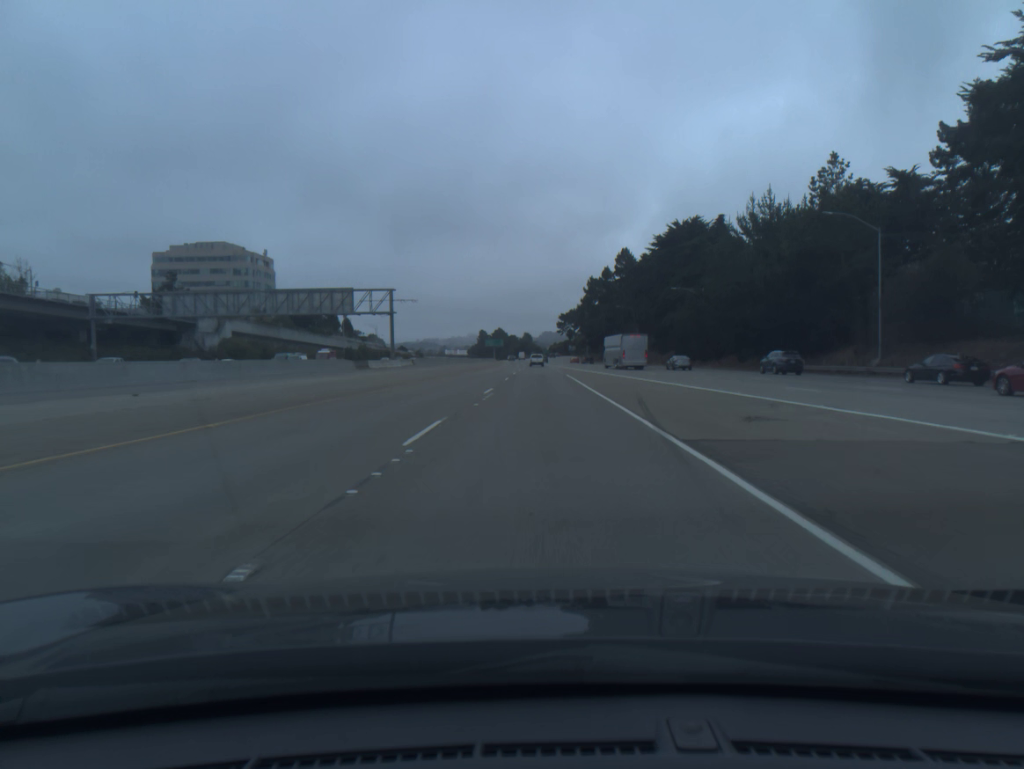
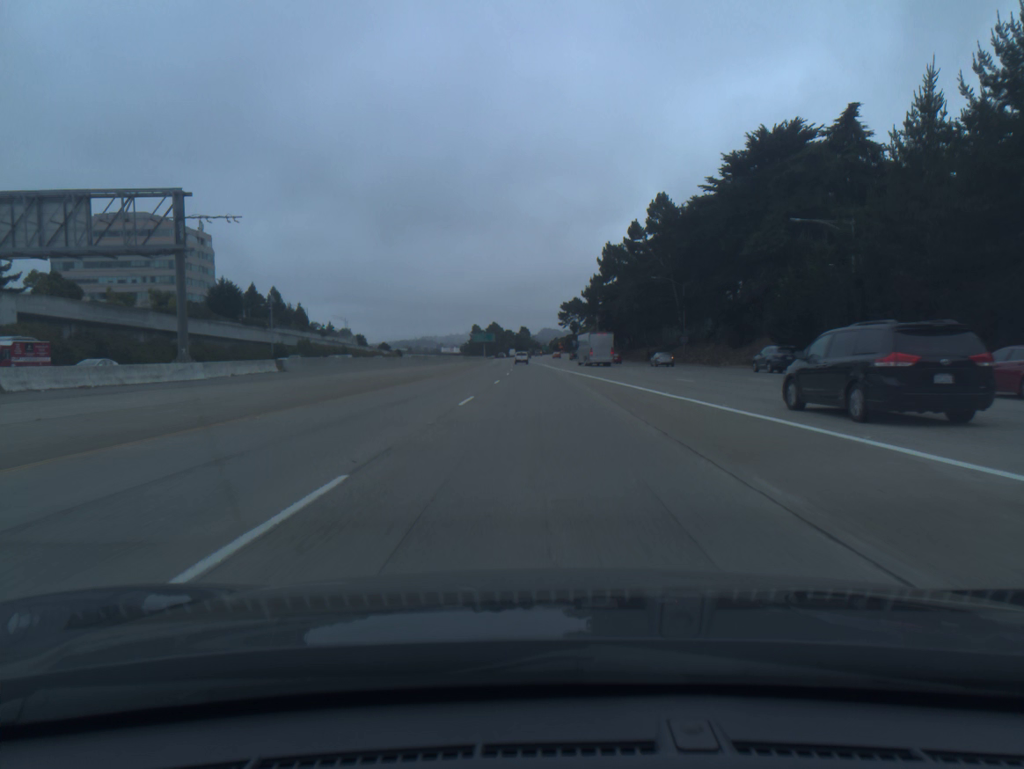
(+0.1, +50.9) m; 0°
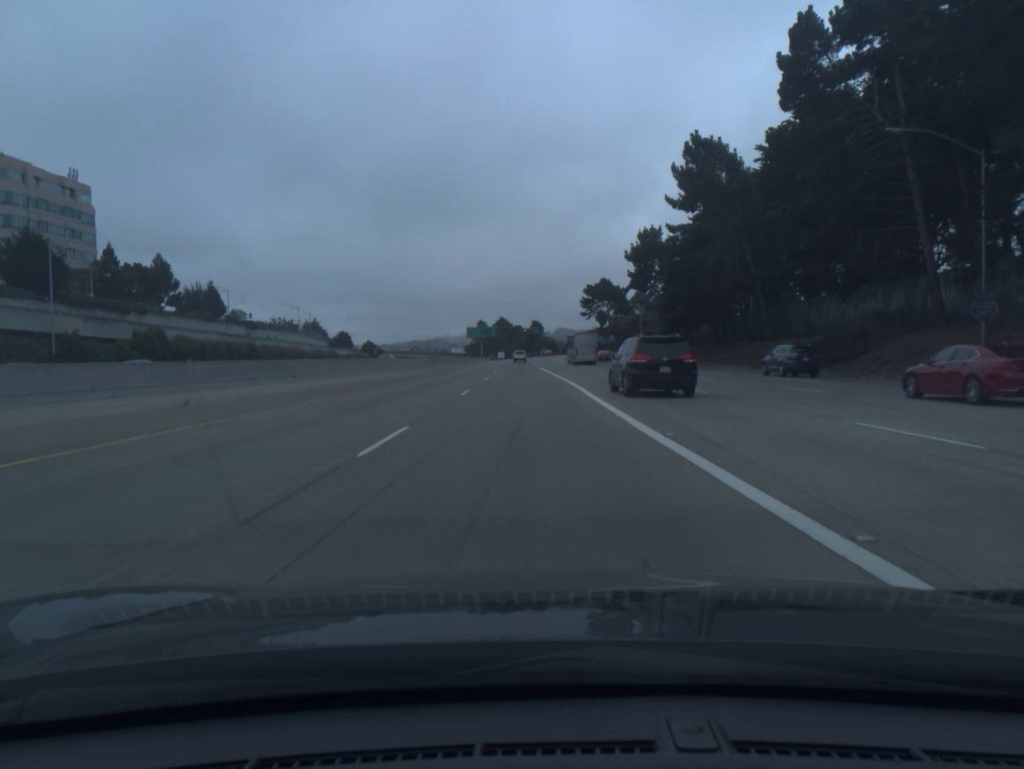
(-0.4, +67.9) m; -1°
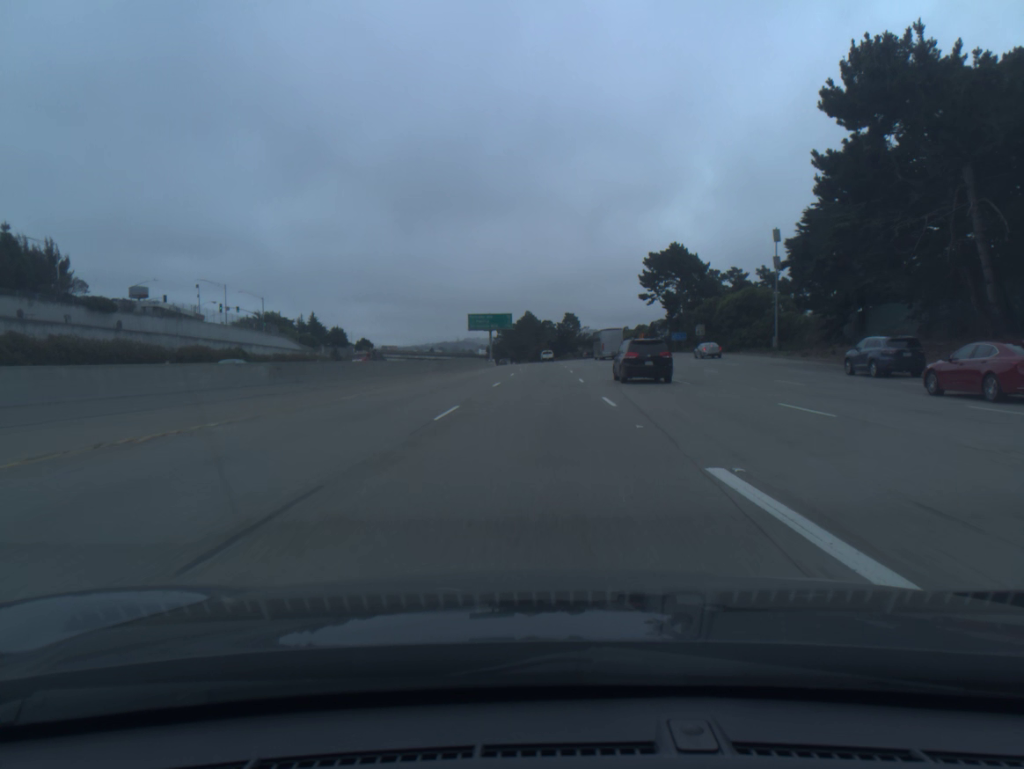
(-1.5, +67.9) m; -2°
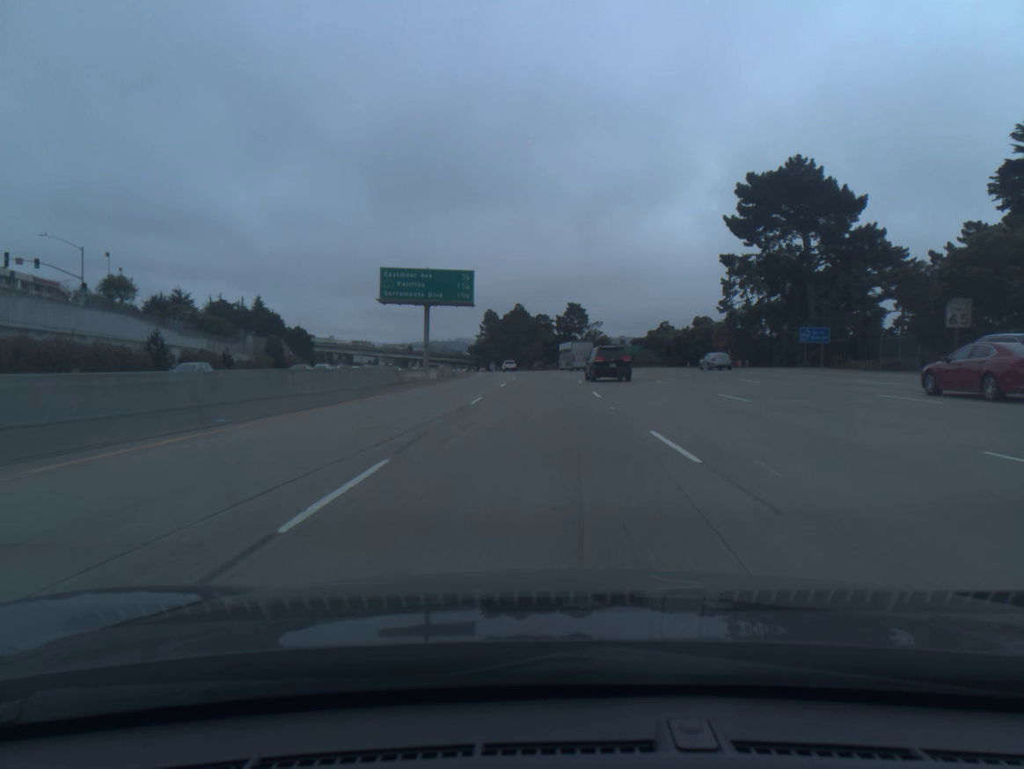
(+0.2, +67.7) m; +1°
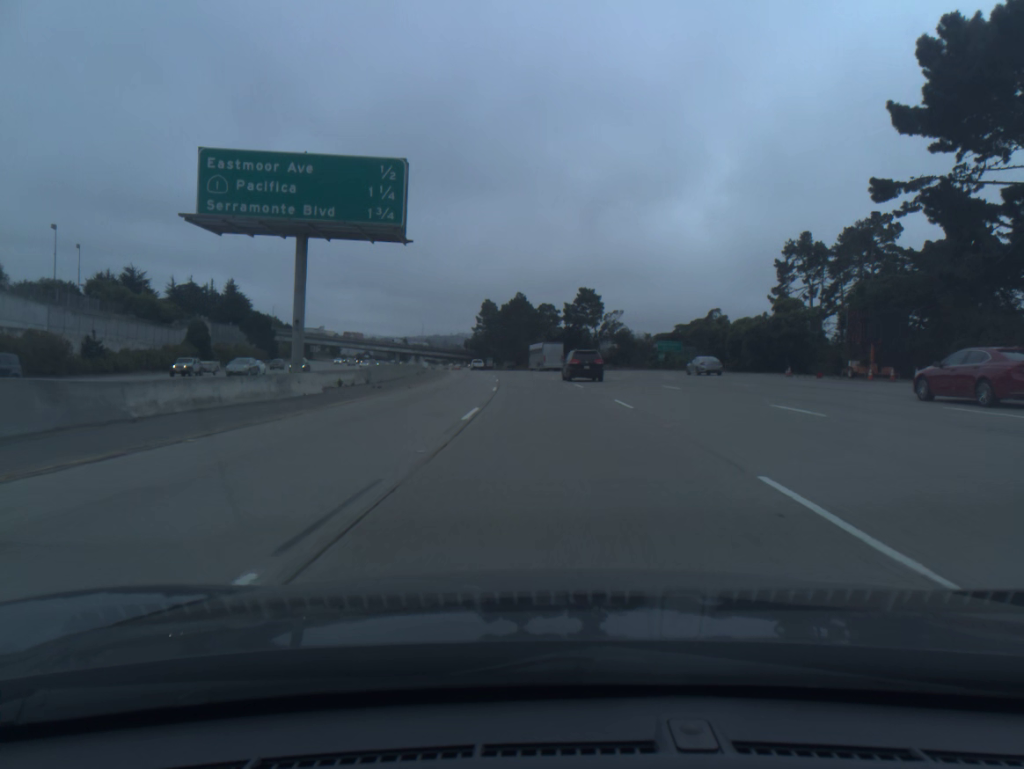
(-0.1, +33.8) m; 0°
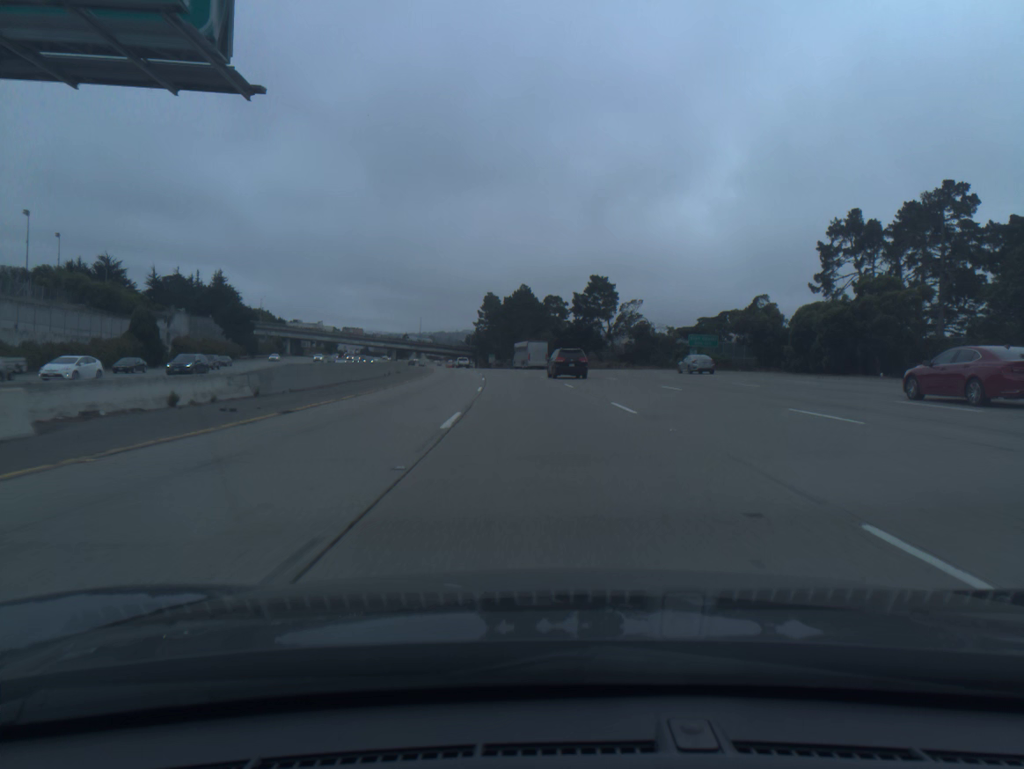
(0.0, +16.9) m; 0°
